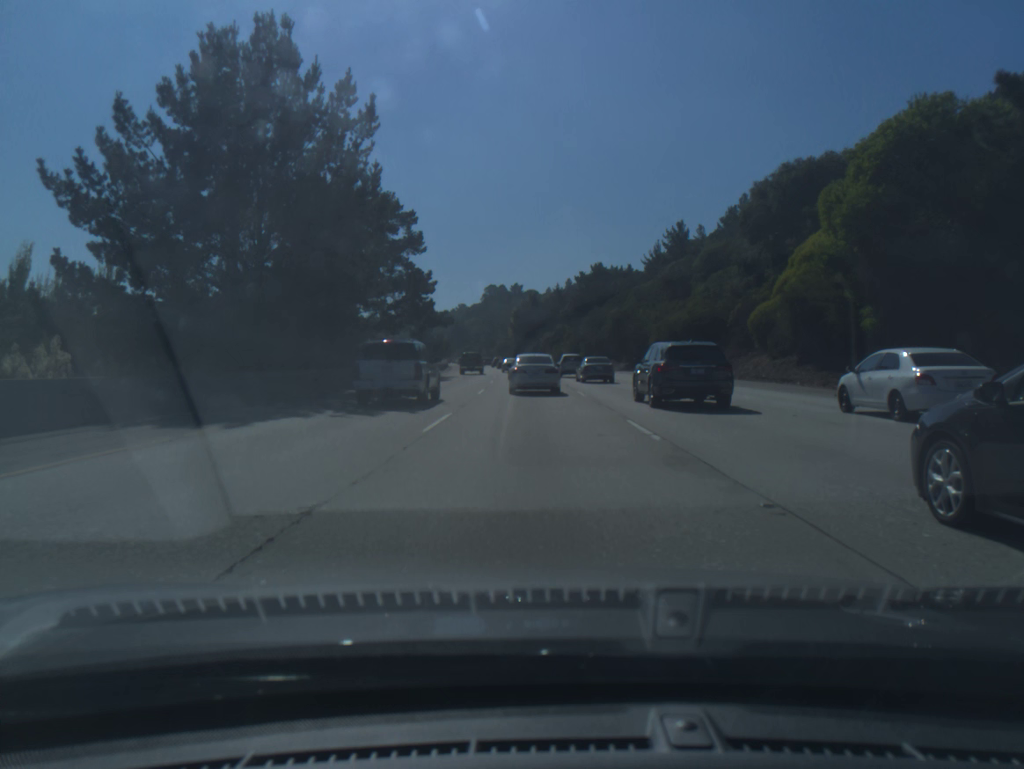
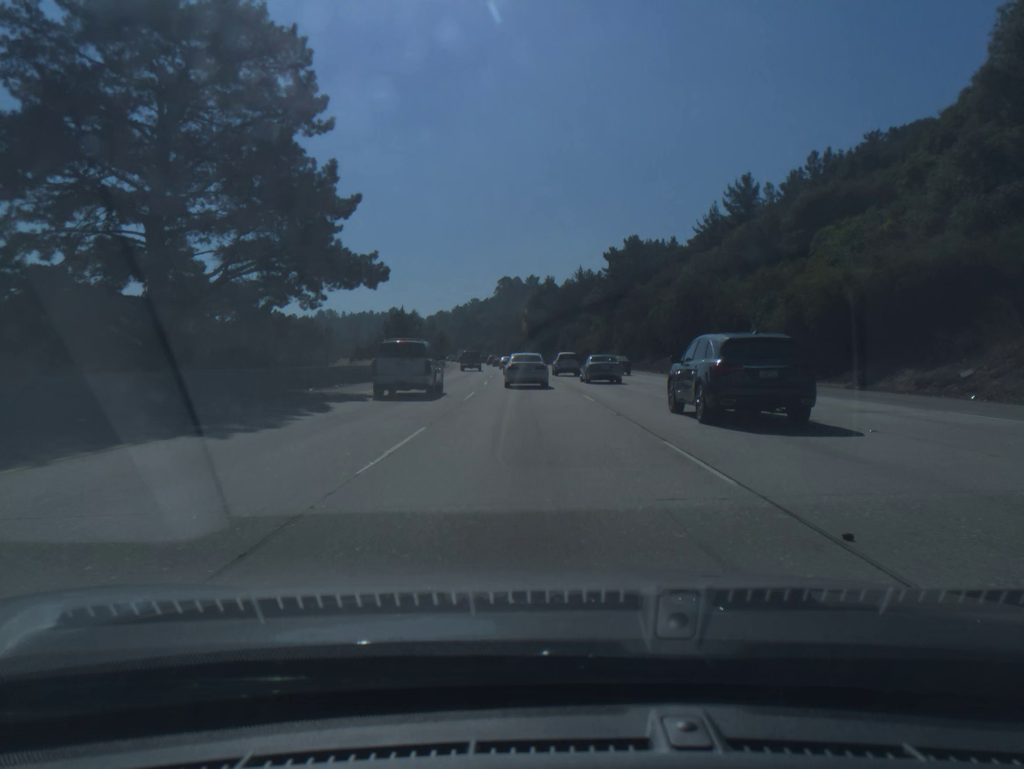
(-0.4, +33.4) m; -1°
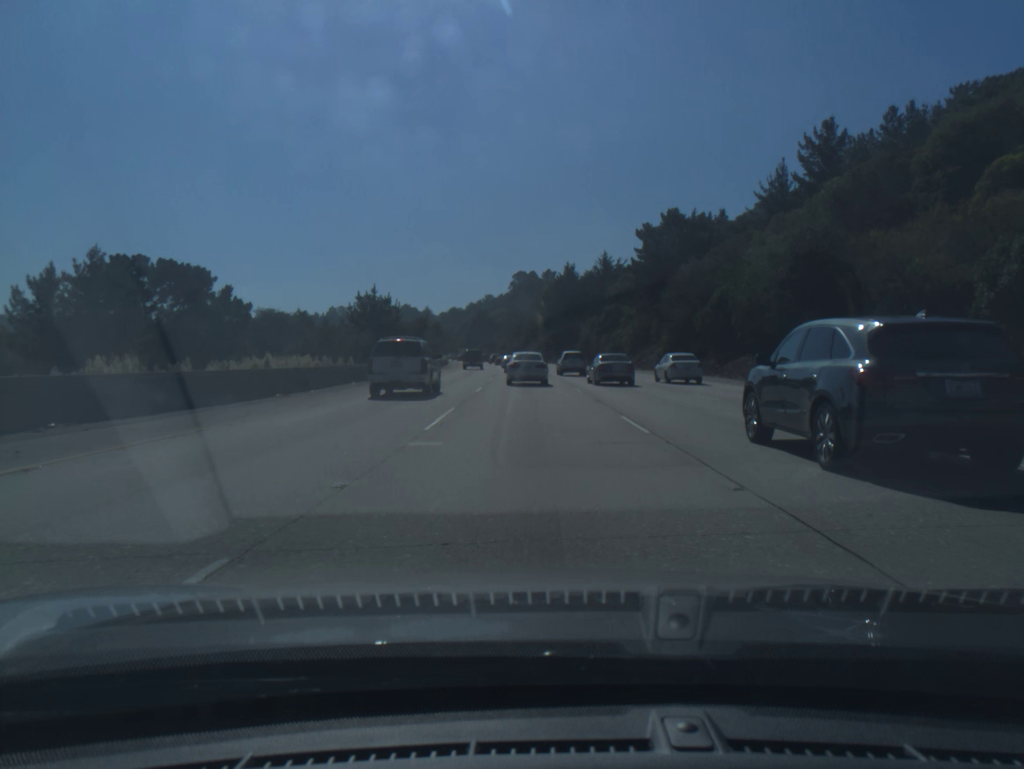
(-0.2, +23.8) m; -1°
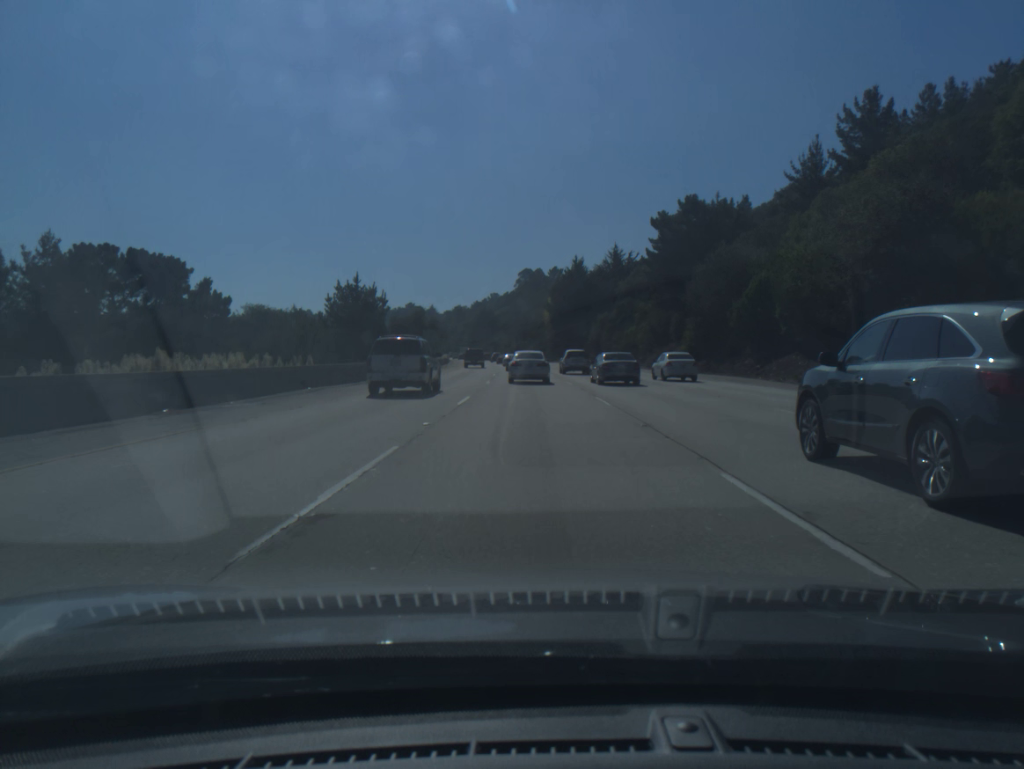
(0.0, +8.5) m; 0°
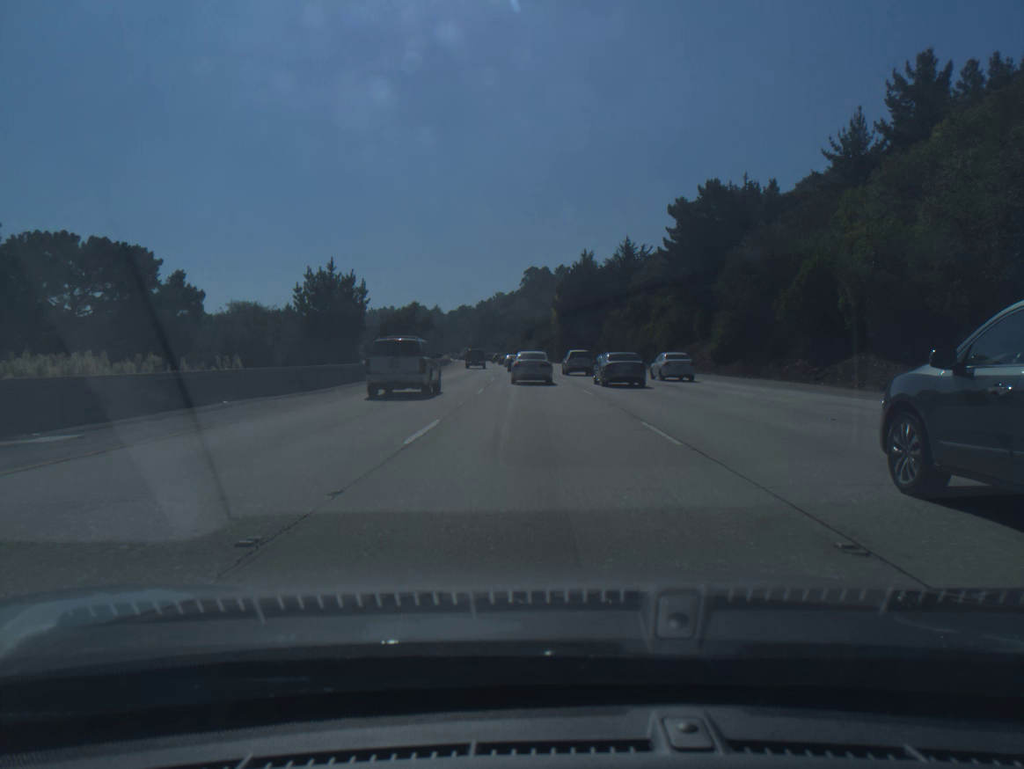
(0.0, +8.6) m; 0°
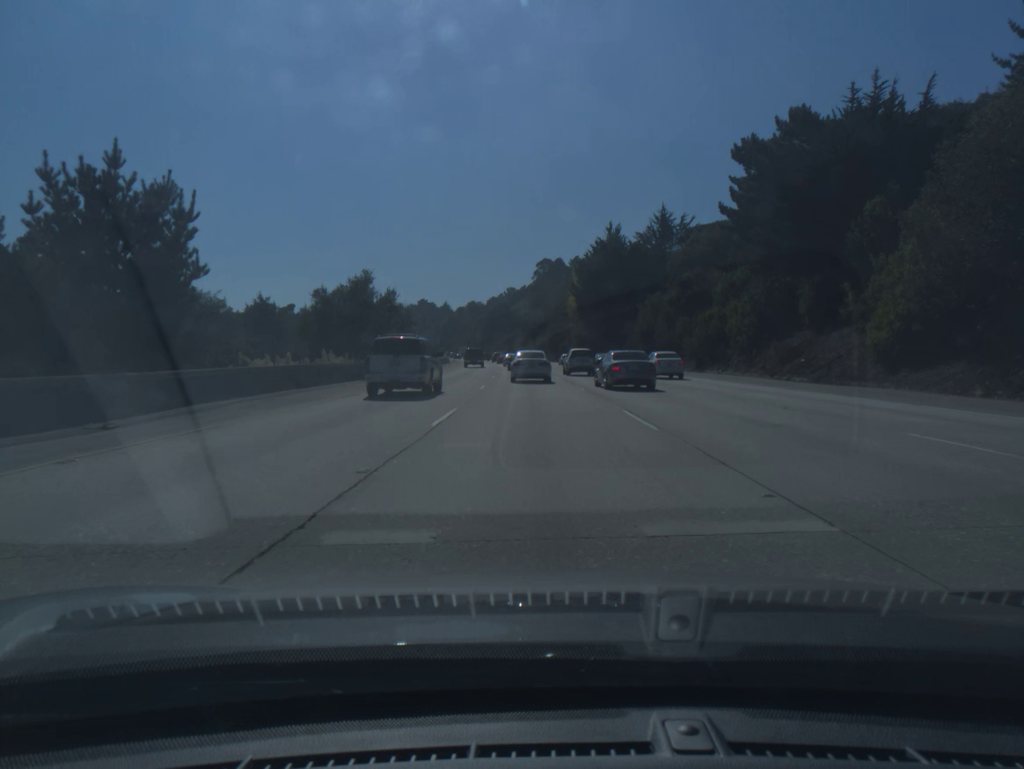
(-0.2, +26.3) m; -1°
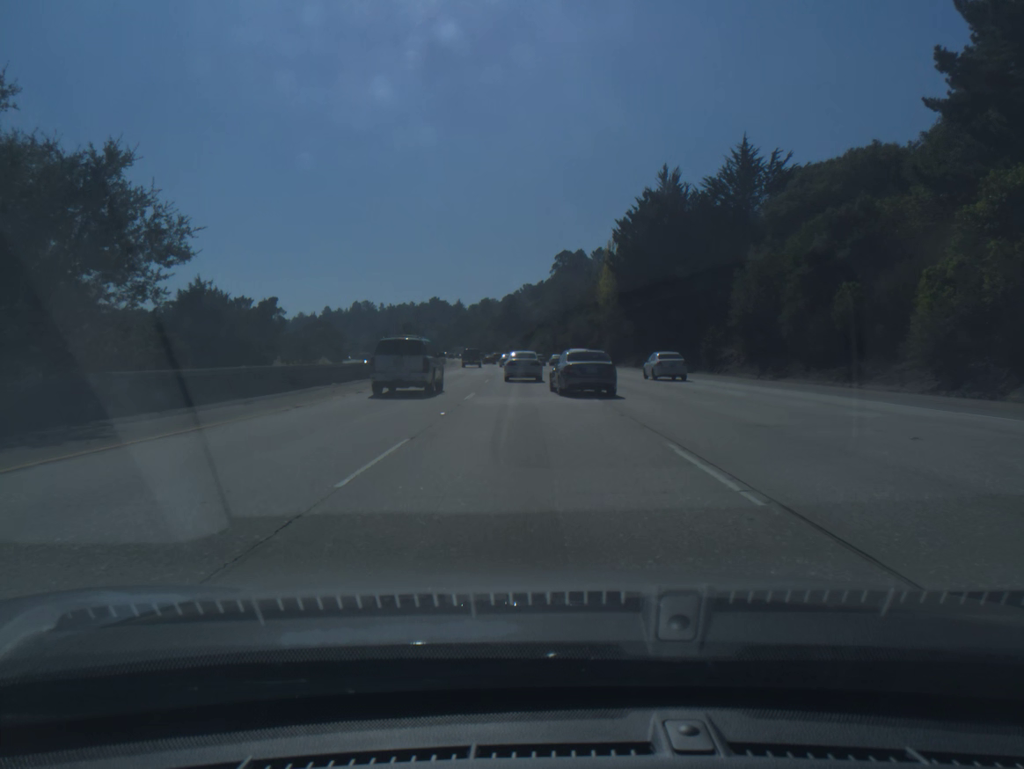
(-0.3, +35.6) m; -1°
